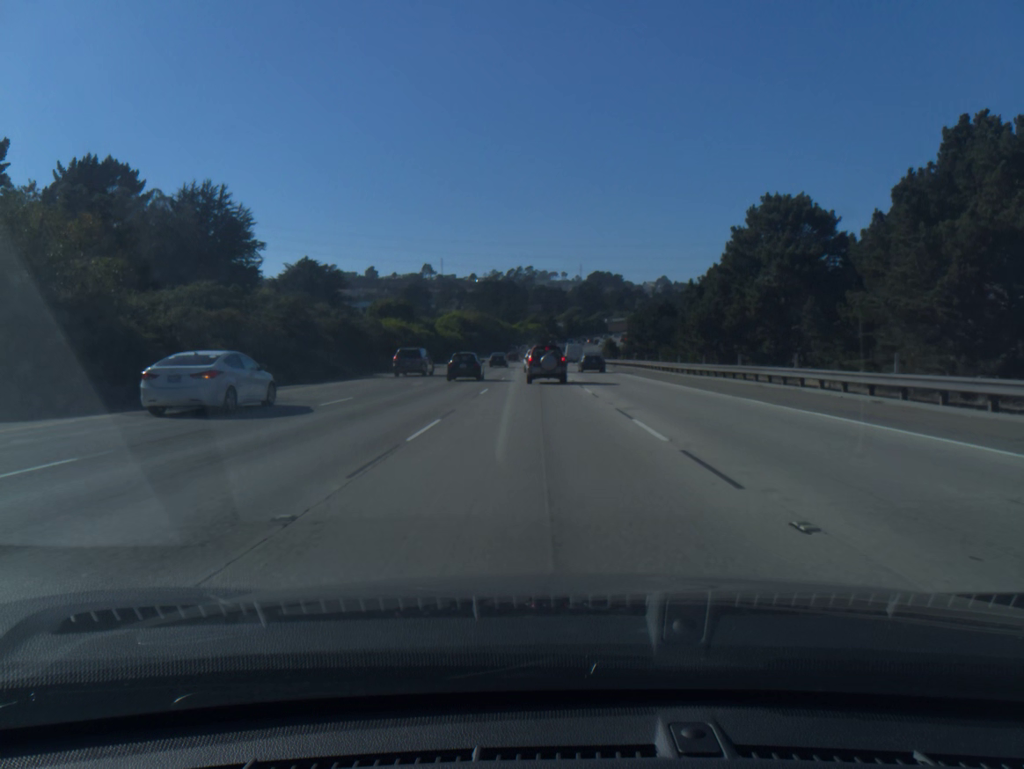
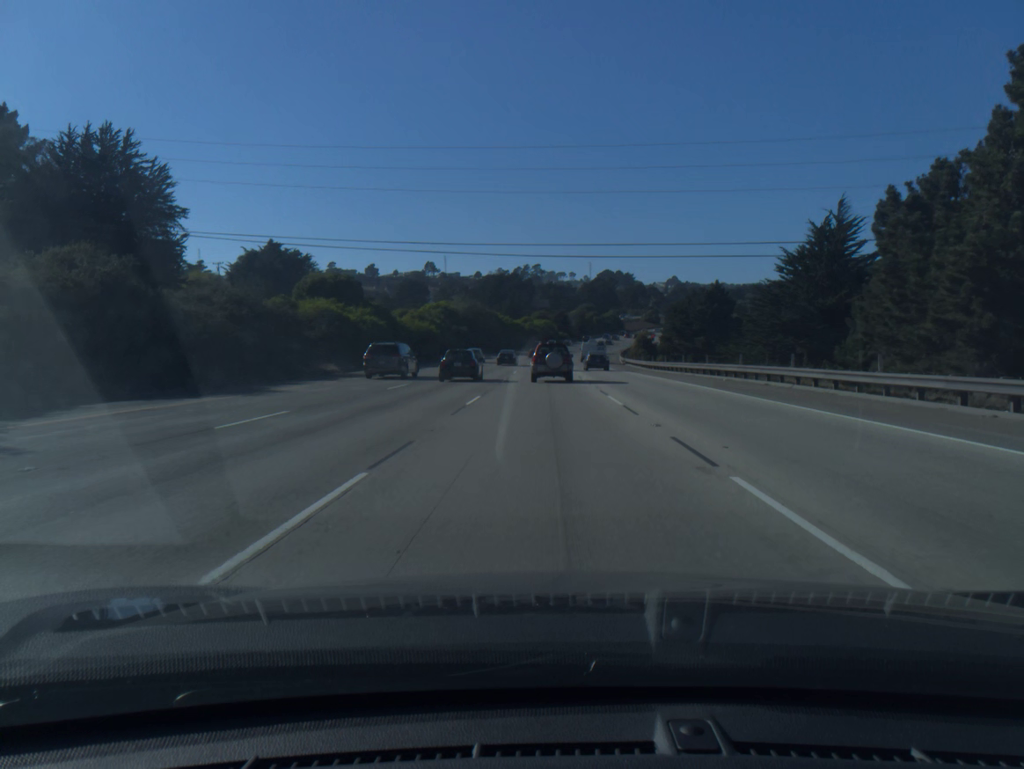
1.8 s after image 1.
(-0.2, +36.5) m; -1°
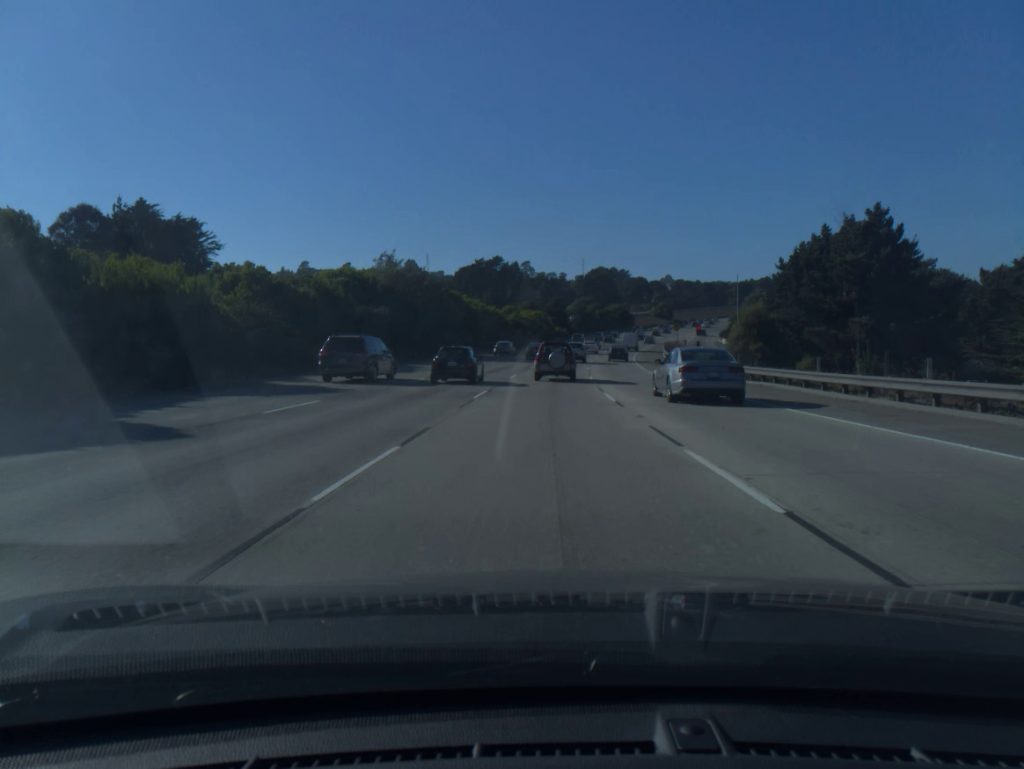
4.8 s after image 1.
(+0.3, +56.2) m; +1°
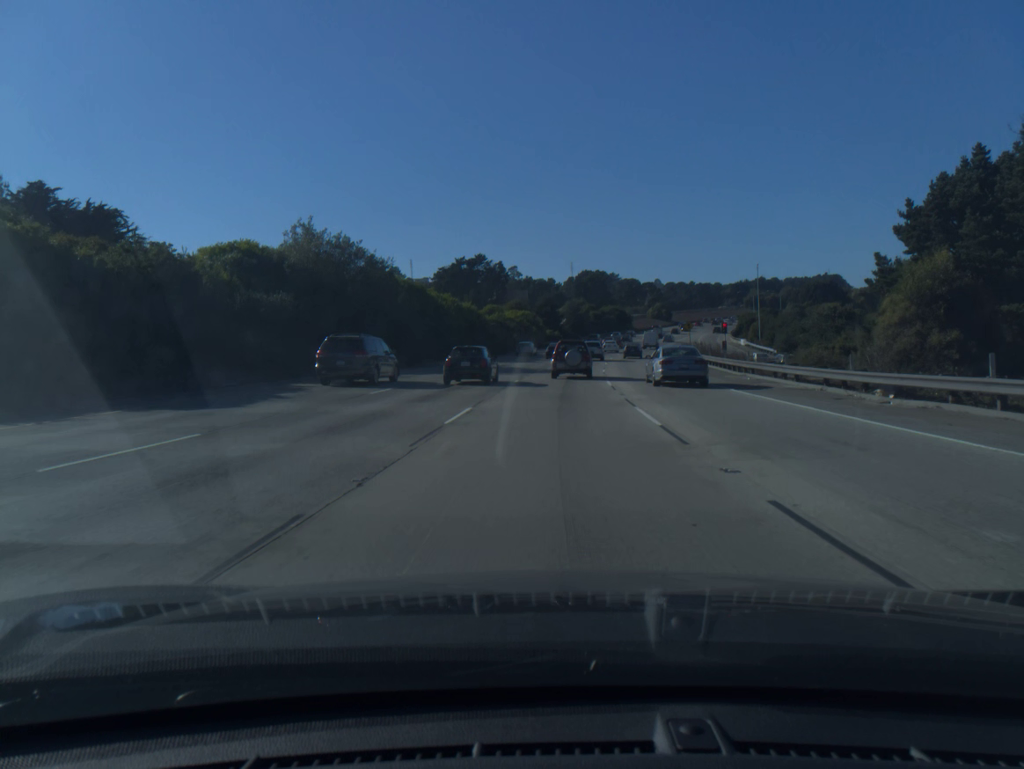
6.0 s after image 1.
(+0.1, +21.8) m; +1°
